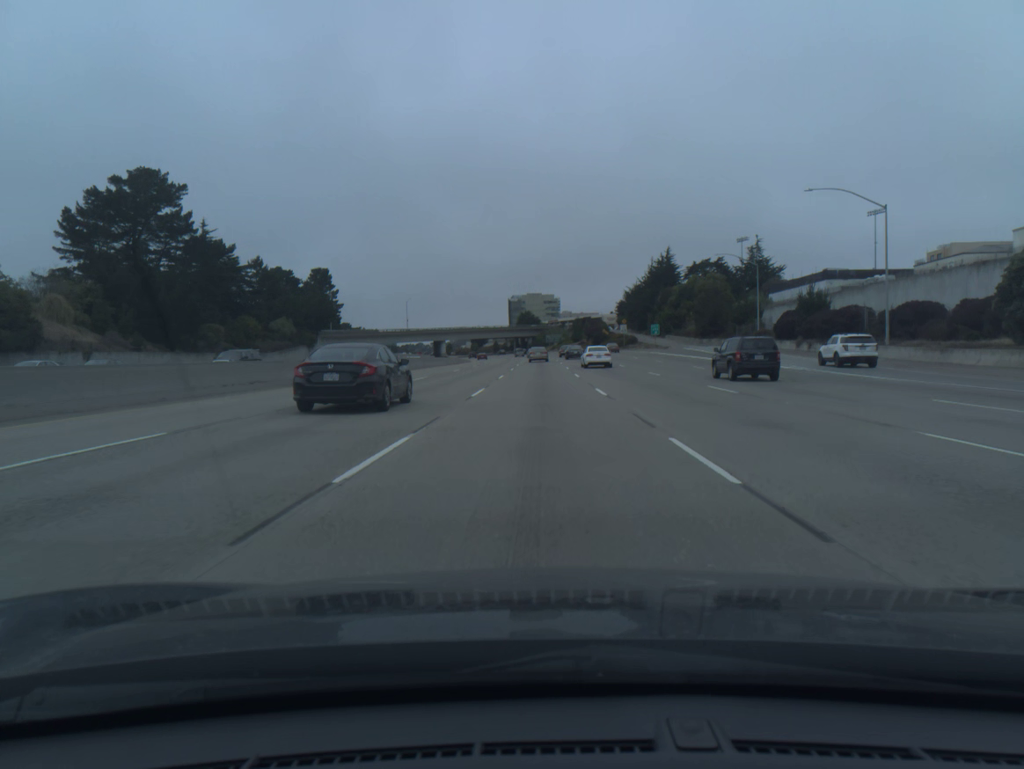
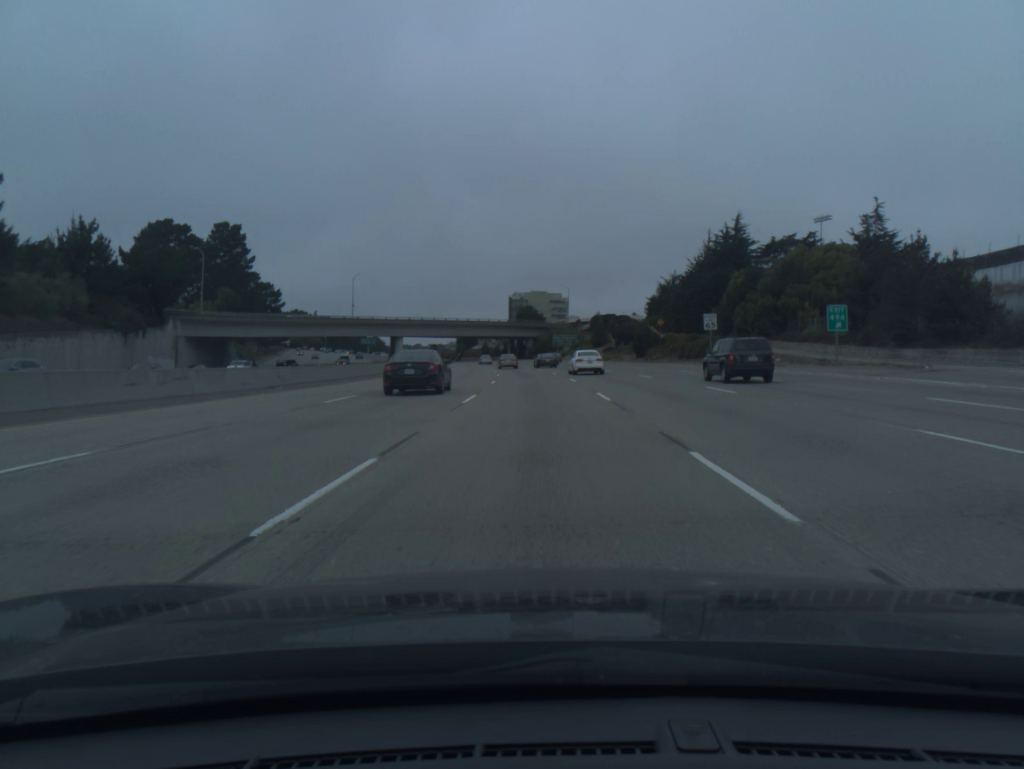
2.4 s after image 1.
(-0.1, +73.1) m; 0°
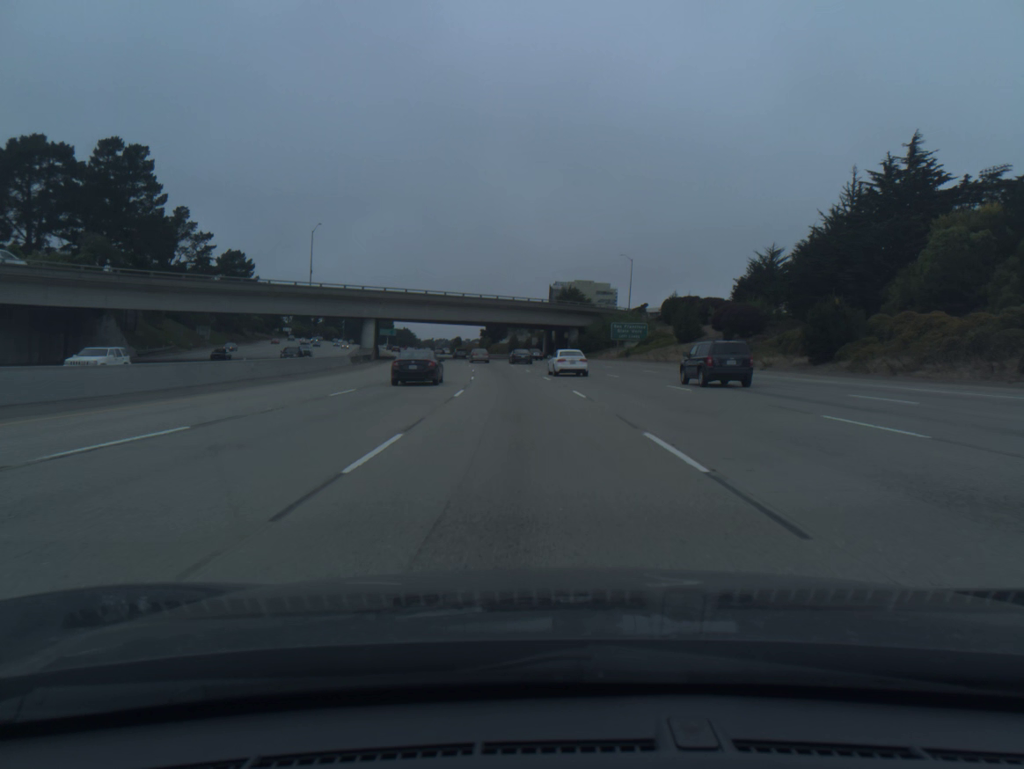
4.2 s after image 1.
(-0.9, +54.6) m; -3°
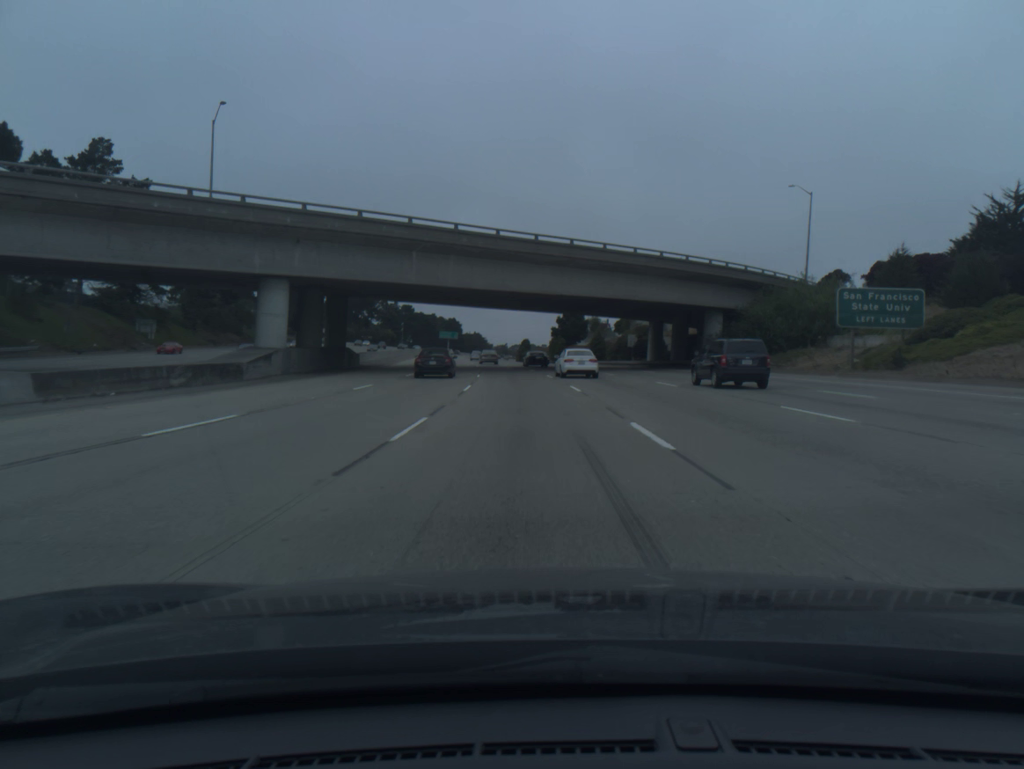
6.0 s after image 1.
(-2.6, +54.8) m; -6°
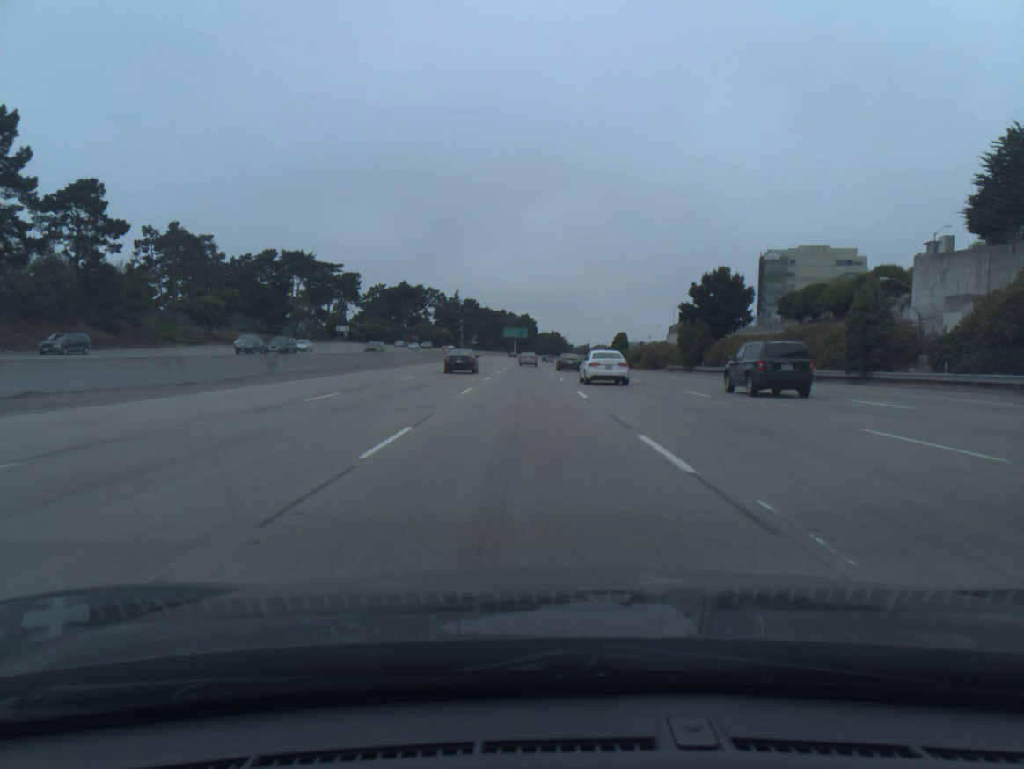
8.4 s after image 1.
(-4.1, +73.3) m; -6°
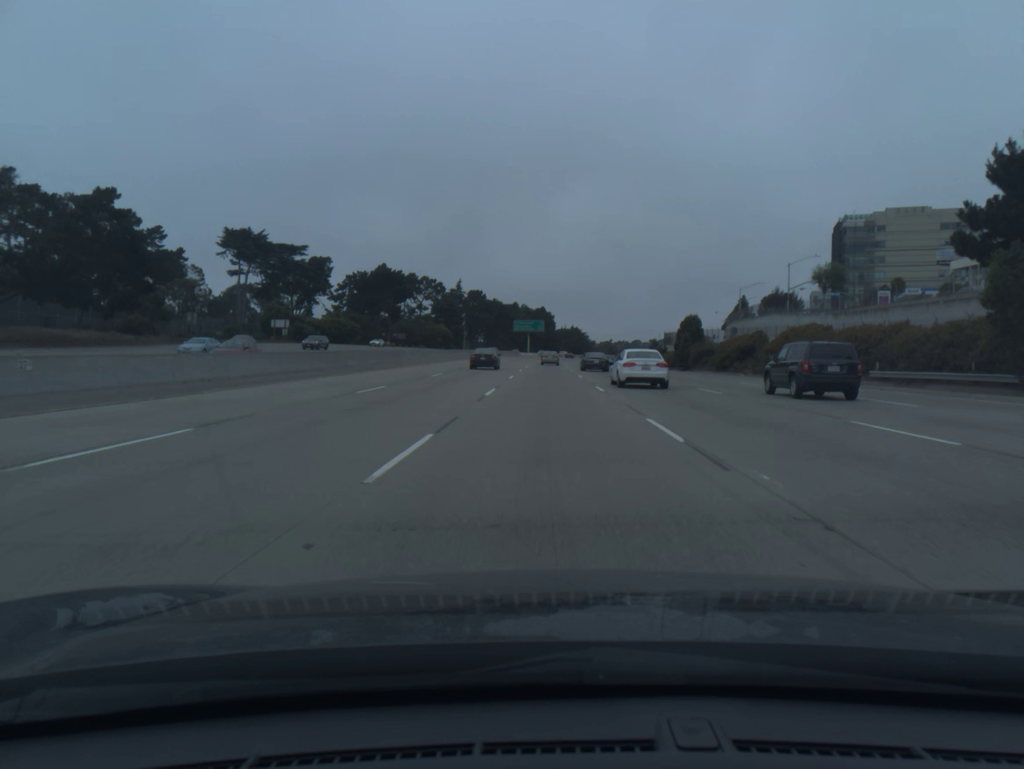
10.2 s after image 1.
(-1.1, +55.0) m; -1°
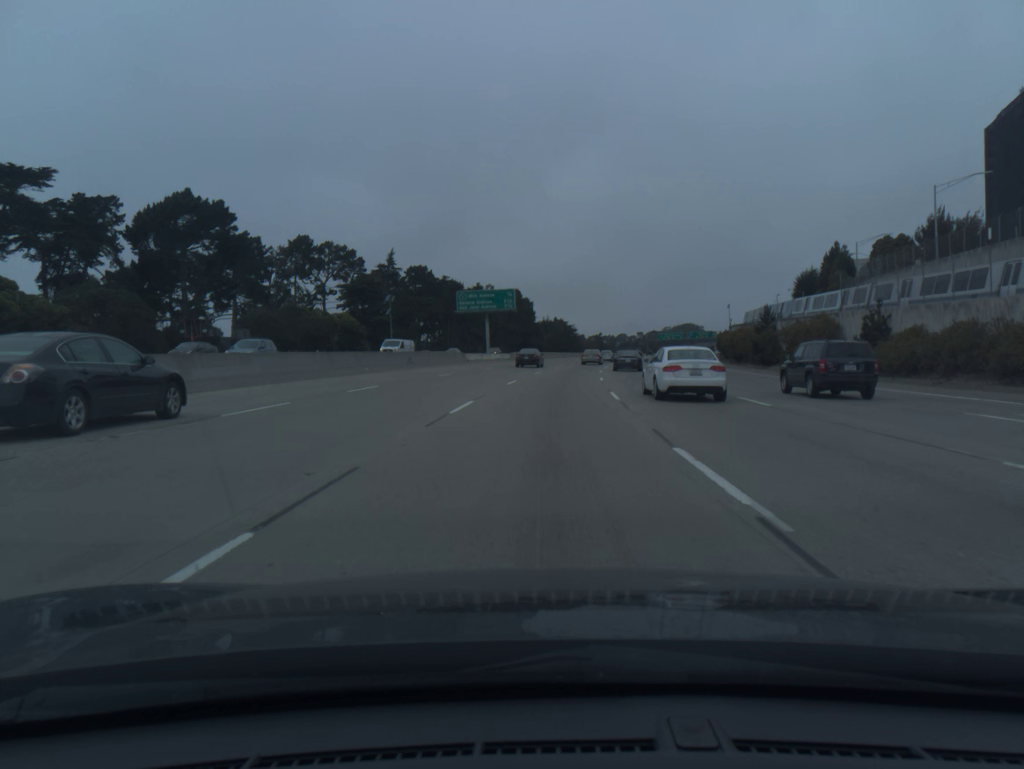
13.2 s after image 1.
(+1.1, +91.7) m; +1°
